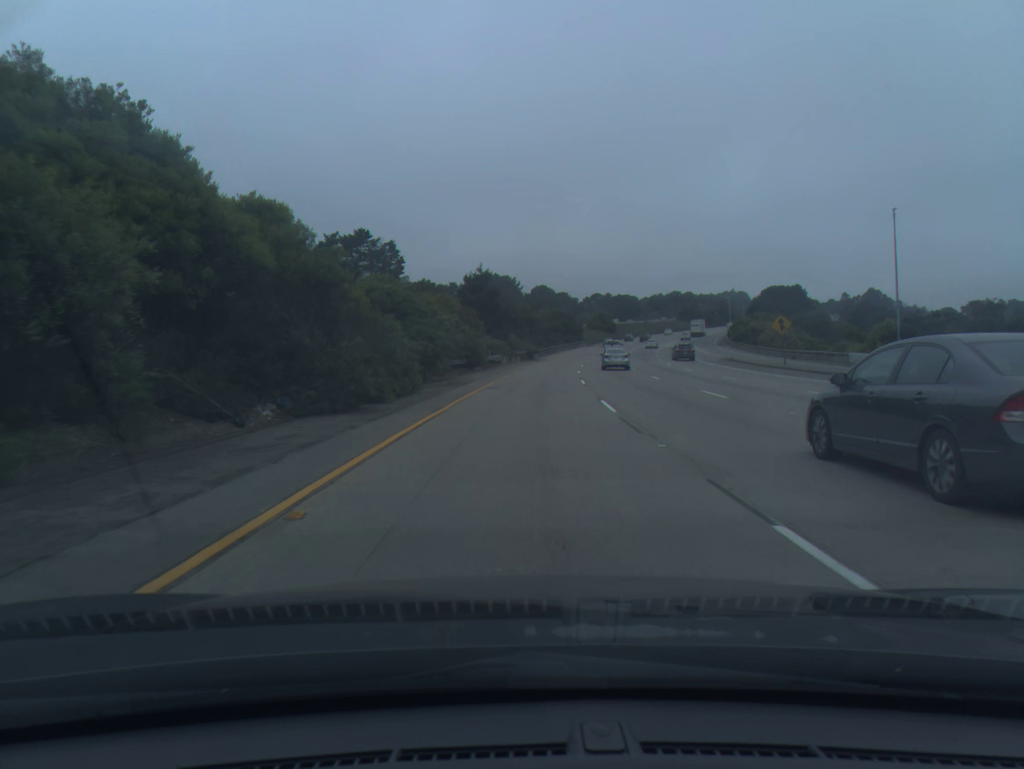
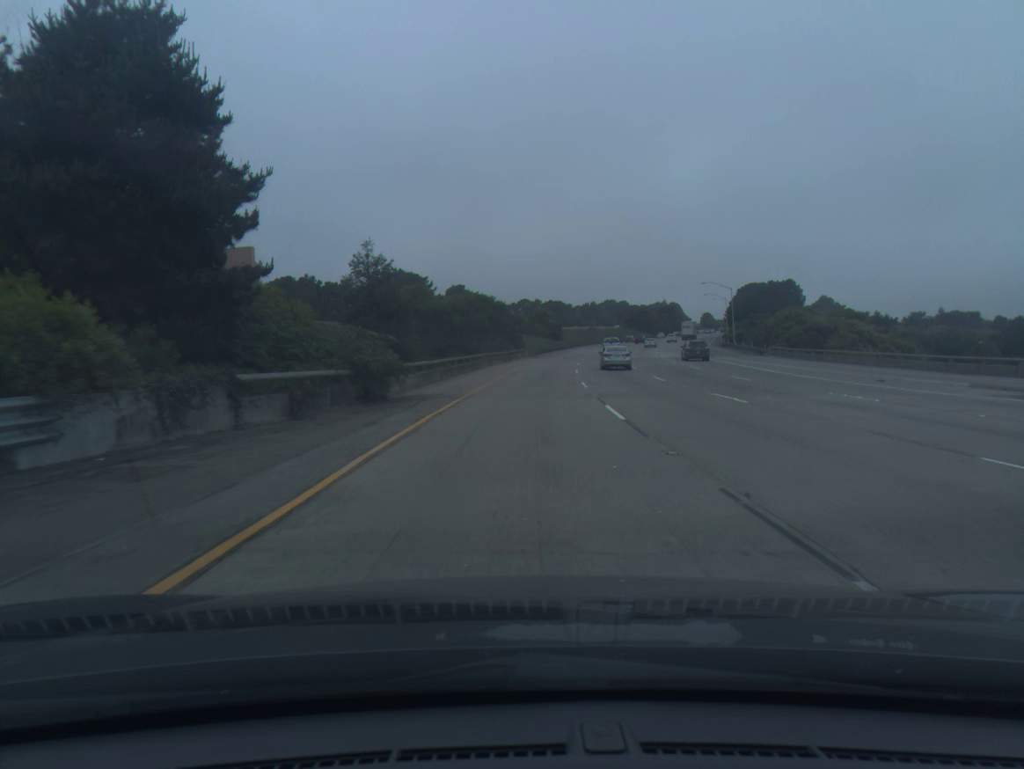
(+2.9, +60.7) m; +6°
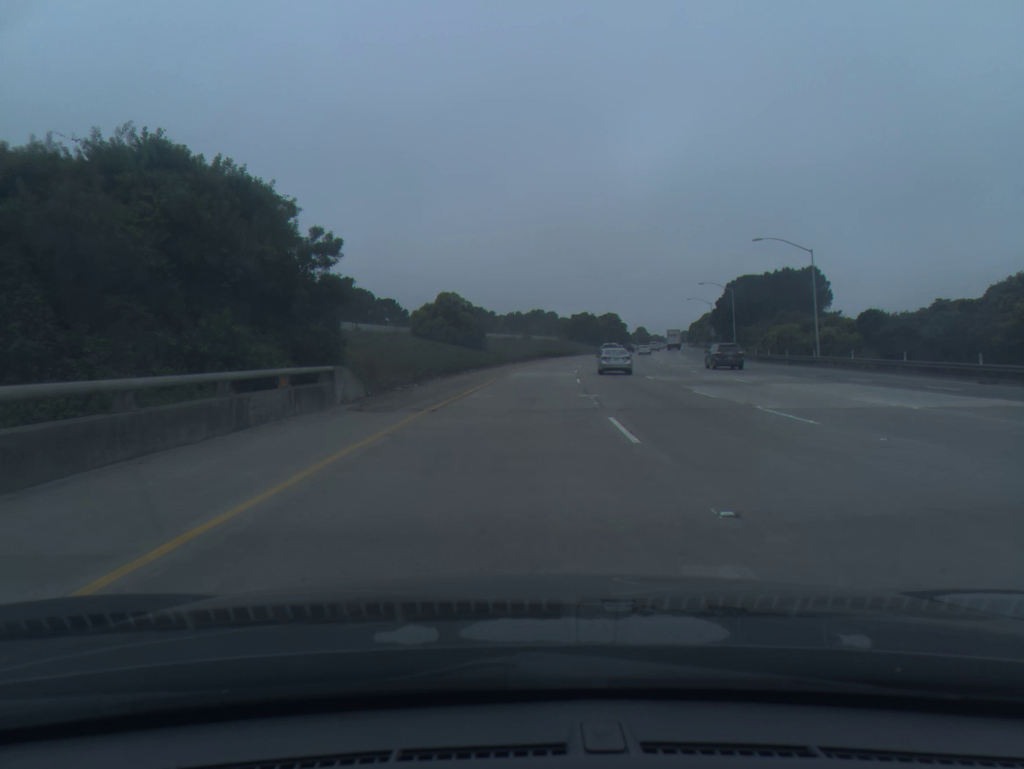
(+2.9, +60.5) m; +6°
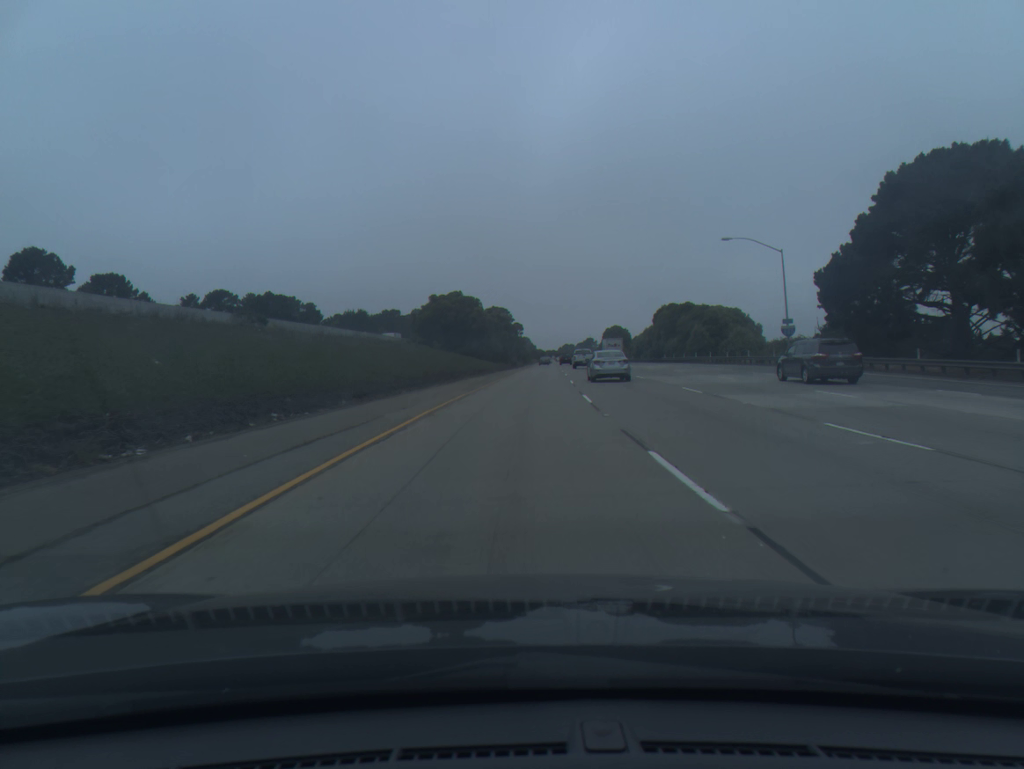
(+8.4, +100.4) m; +10°
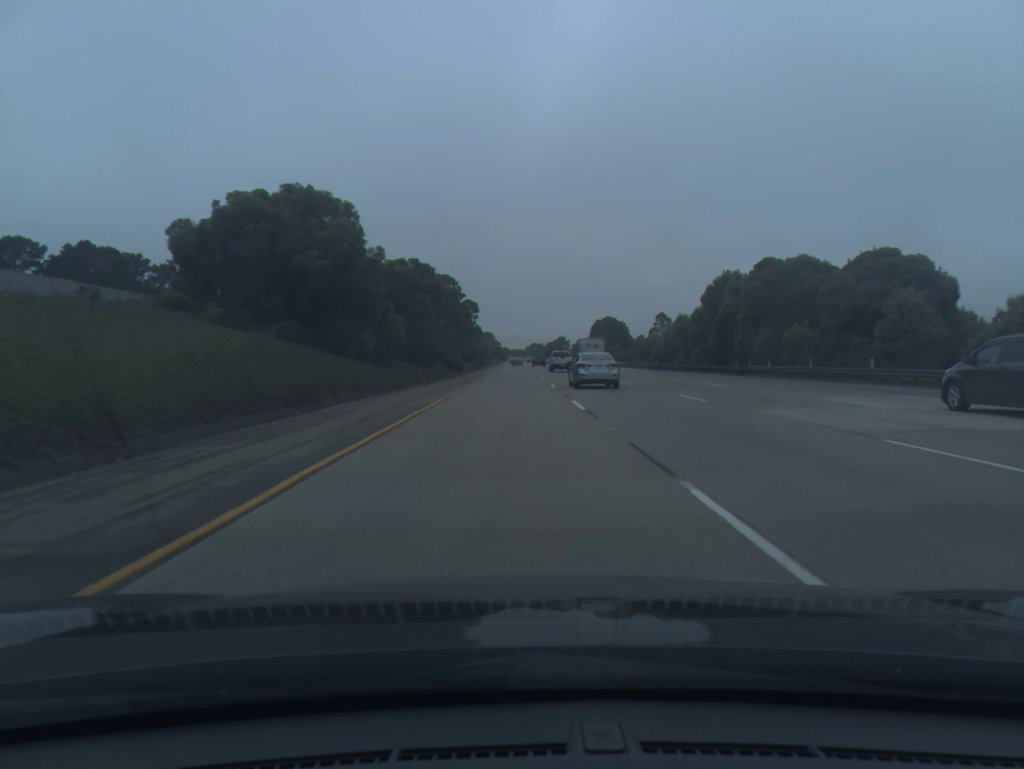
(+1.9, +61.1) m; +3°
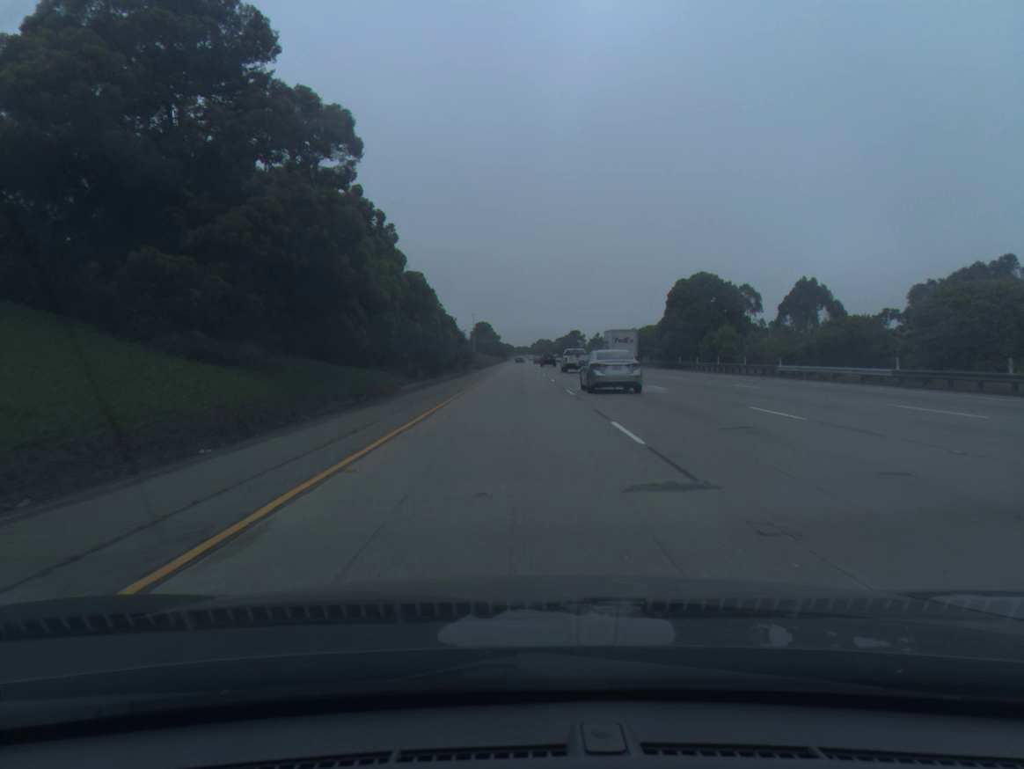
(-0.4, +80.2) m; 0°
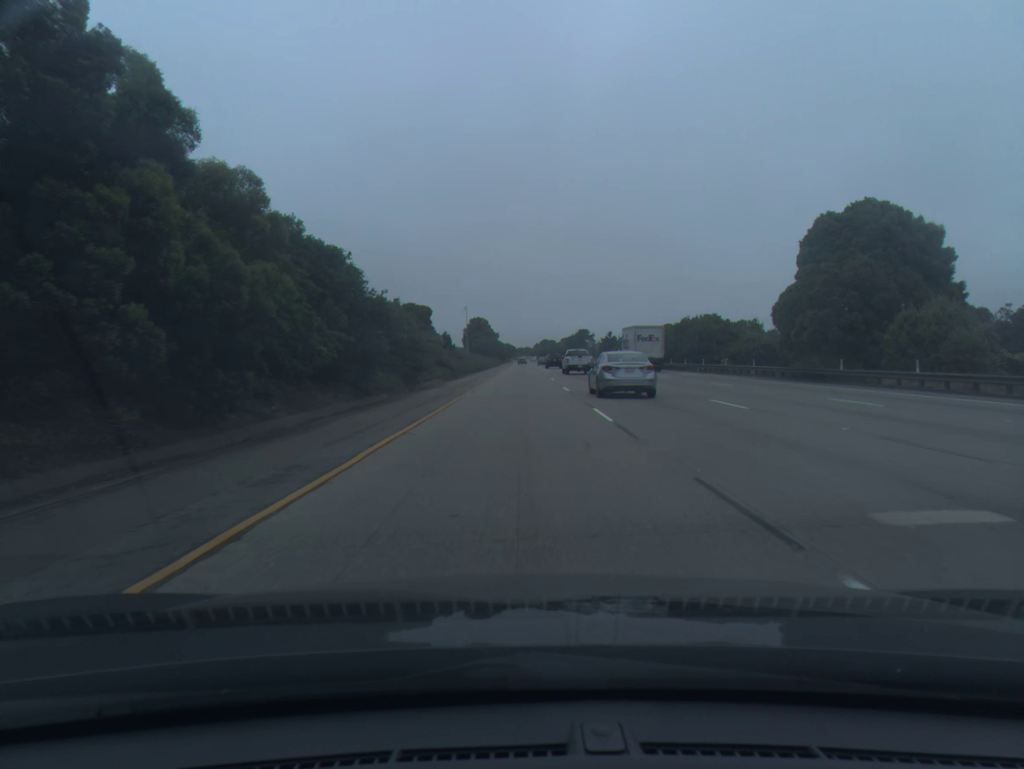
(0.0, +39.5) m; 0°
